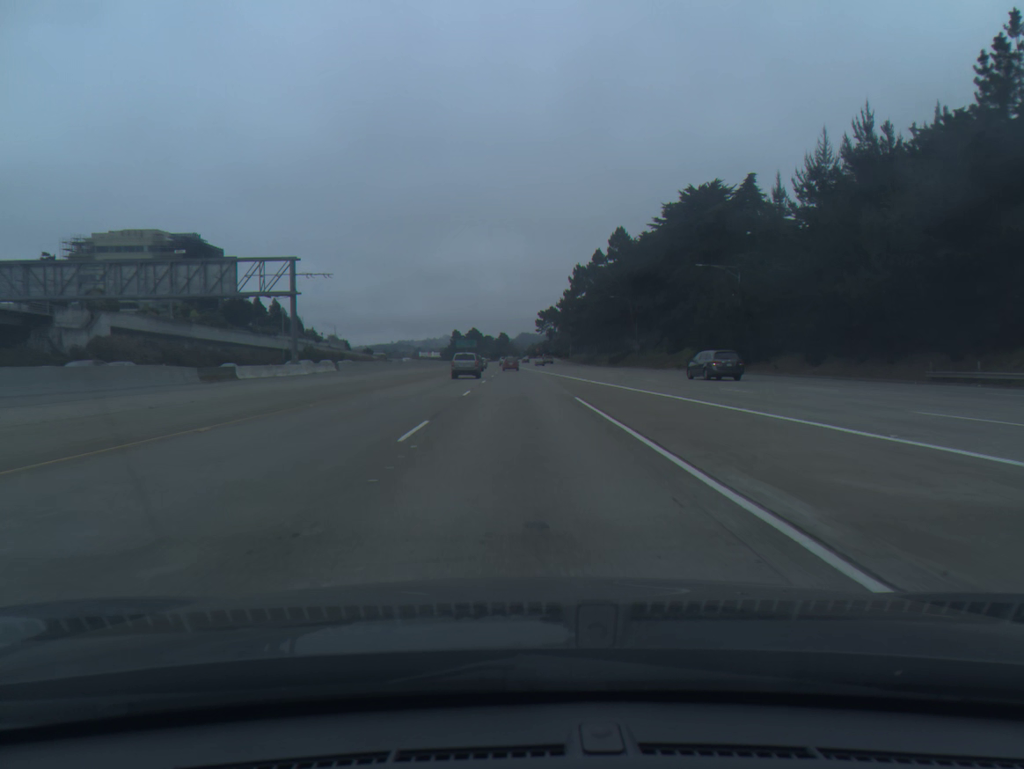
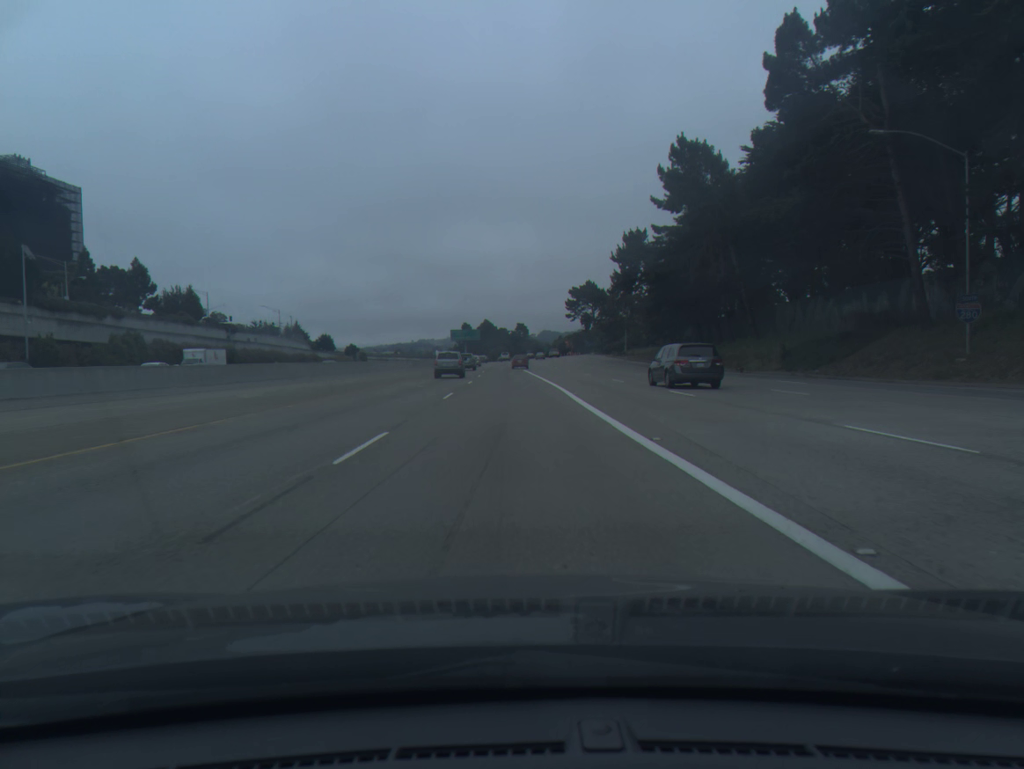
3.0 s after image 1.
(-0.4, +90.8) m; -1°
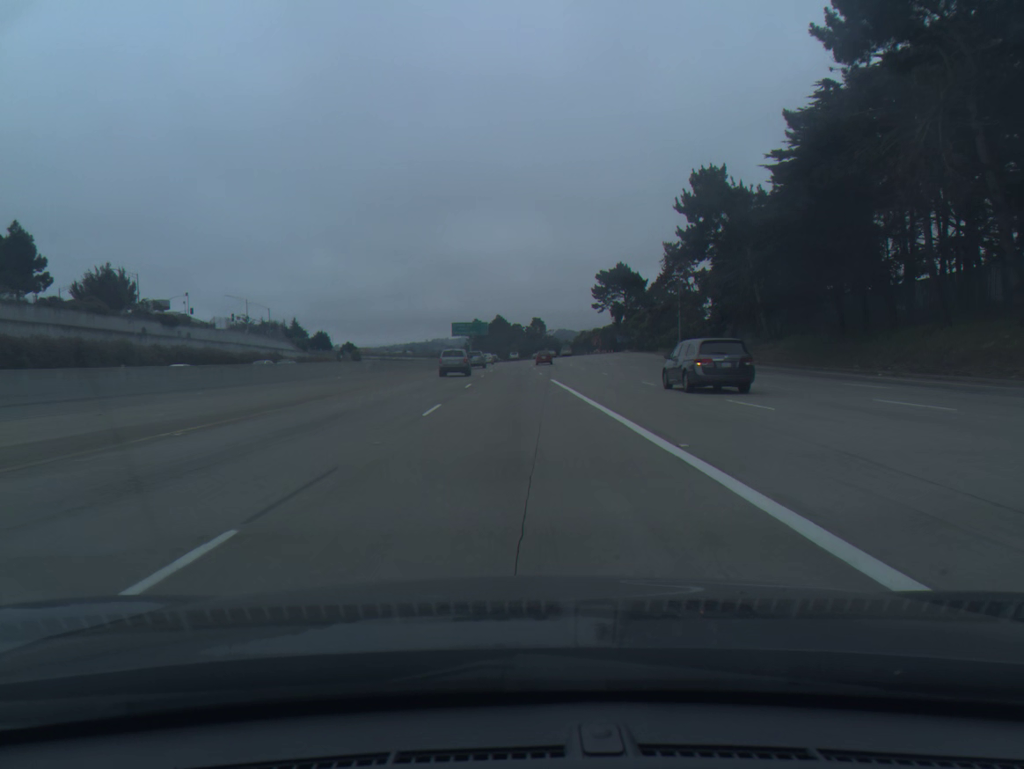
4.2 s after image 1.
(-0.4, +36.3) m; -1°
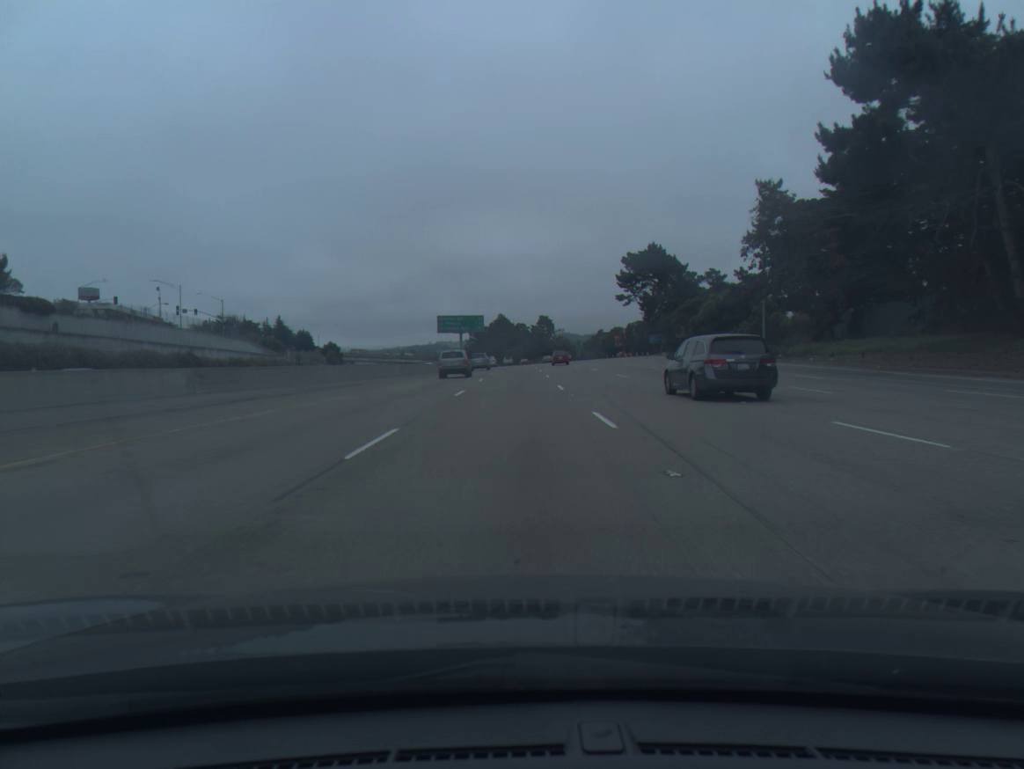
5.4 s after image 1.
(-0.2, +36.3) m; 0°
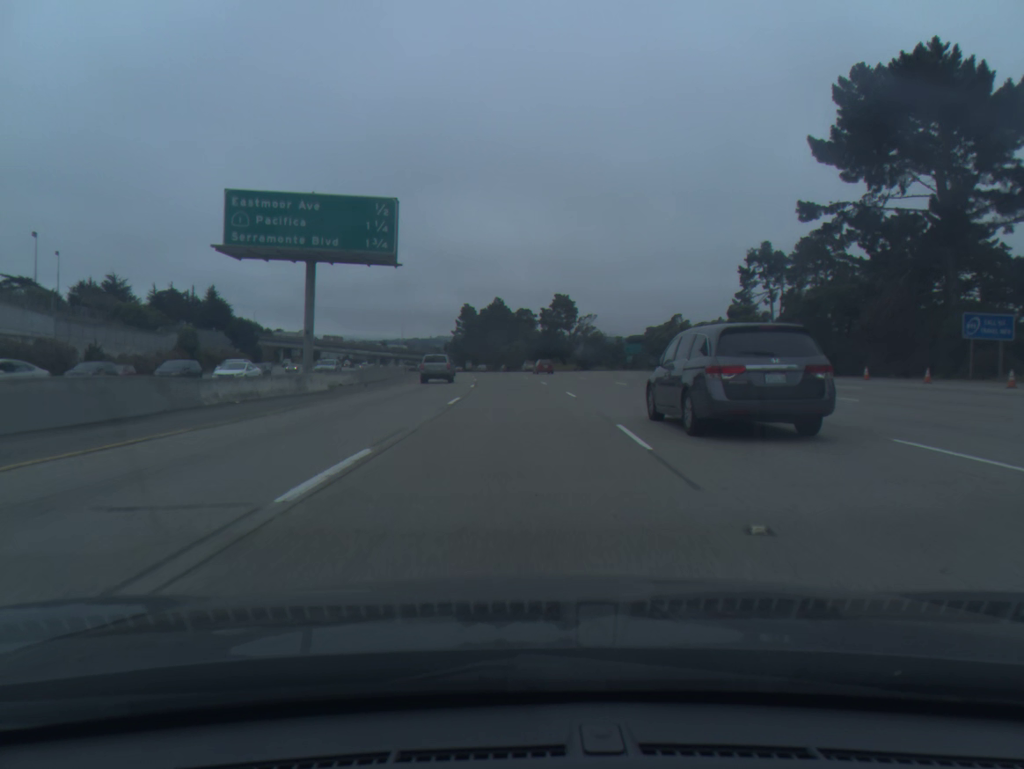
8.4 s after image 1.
(+0.1, +90.4) m; 0°
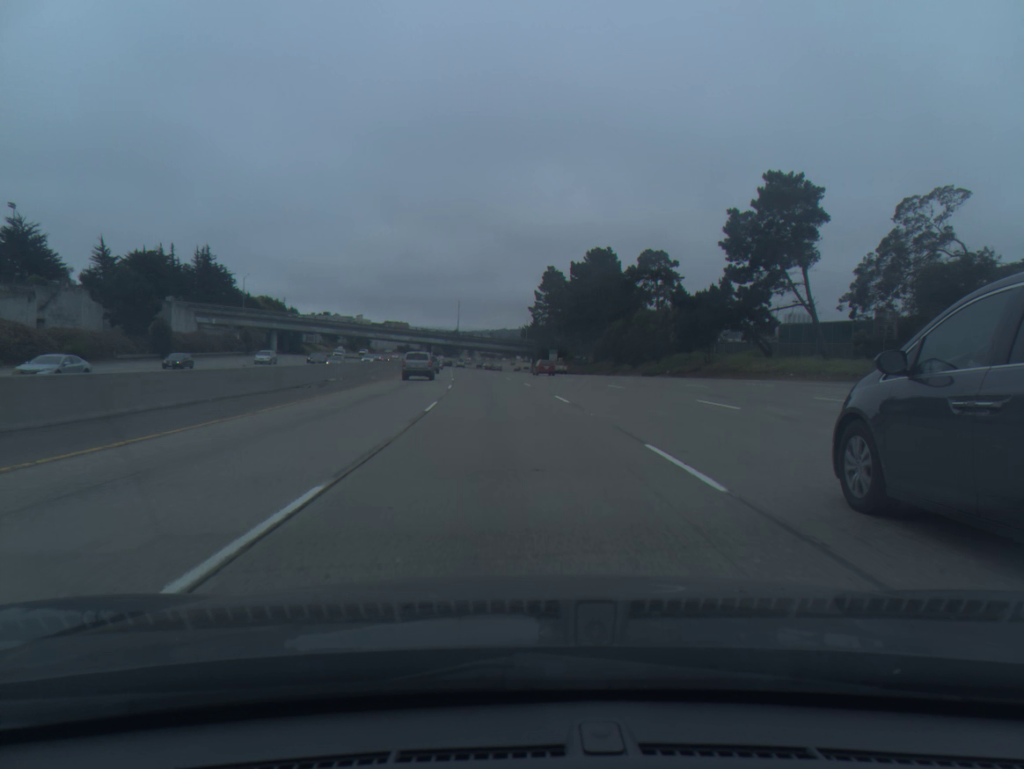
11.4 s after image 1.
(-4.2, +90.9) m; -6°
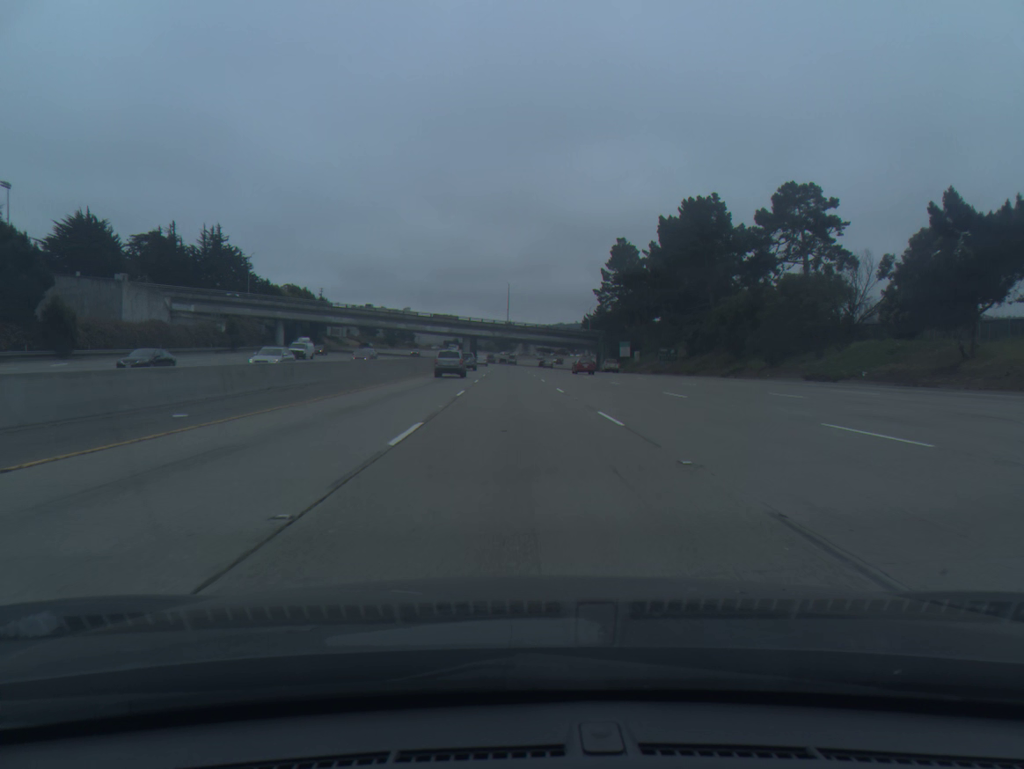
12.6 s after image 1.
(-1.4, +36.6) m; -4°
